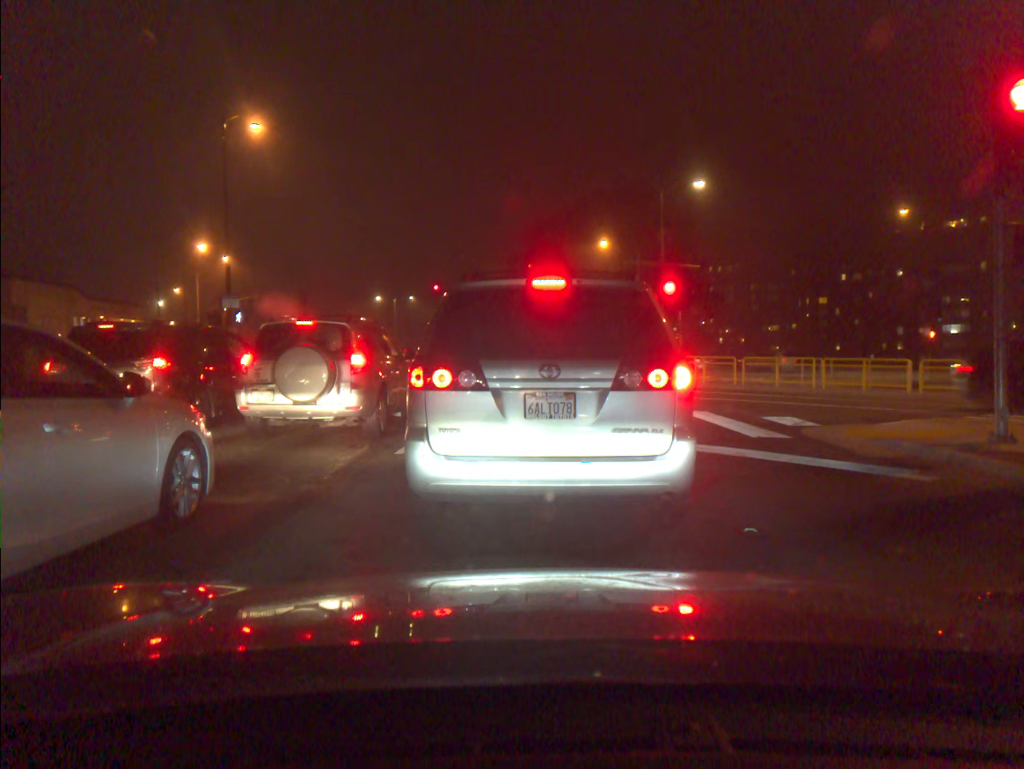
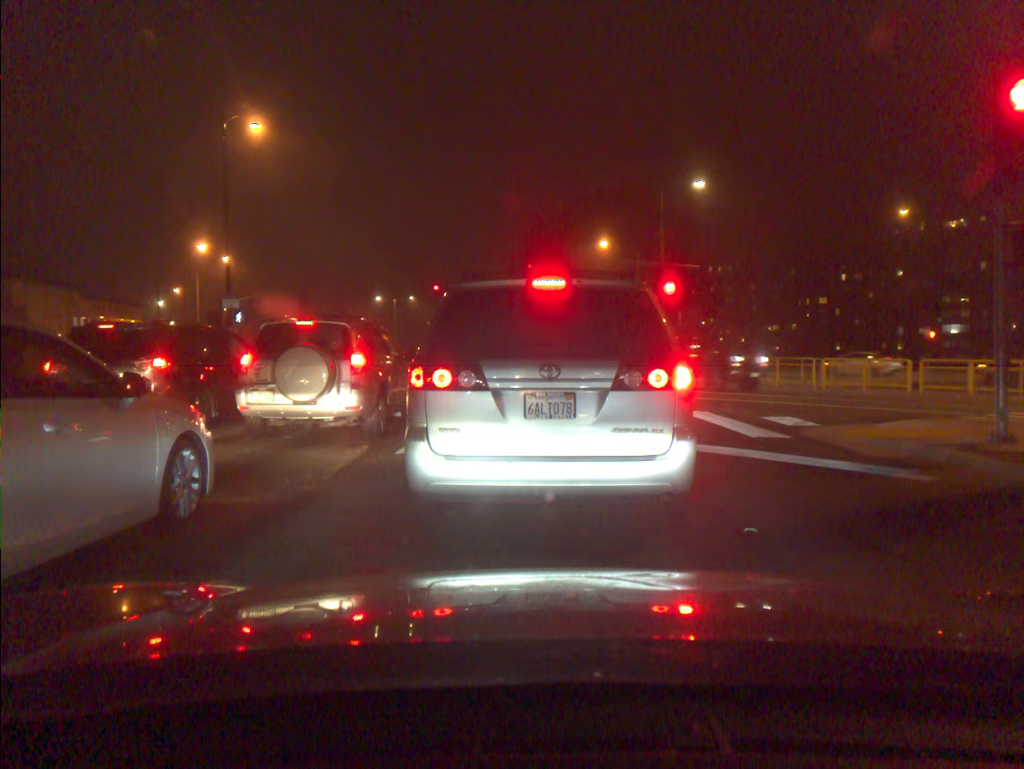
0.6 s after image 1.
(0.0, 0.0) m; 0°
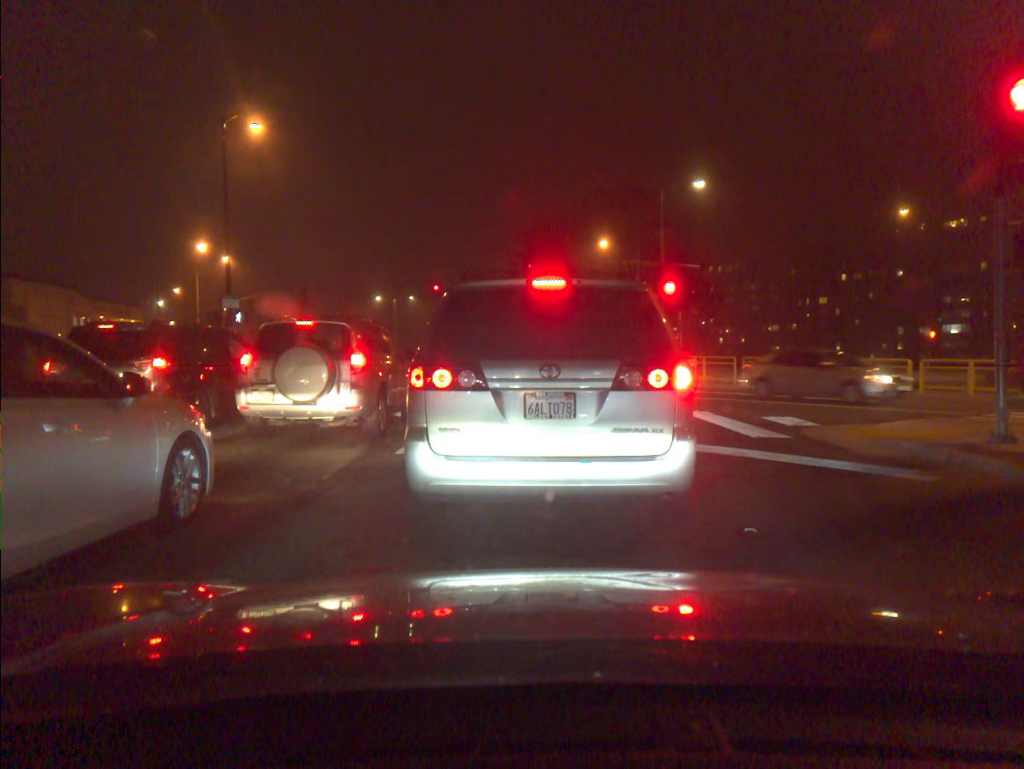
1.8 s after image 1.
(0.0, 0.0) m; 0°
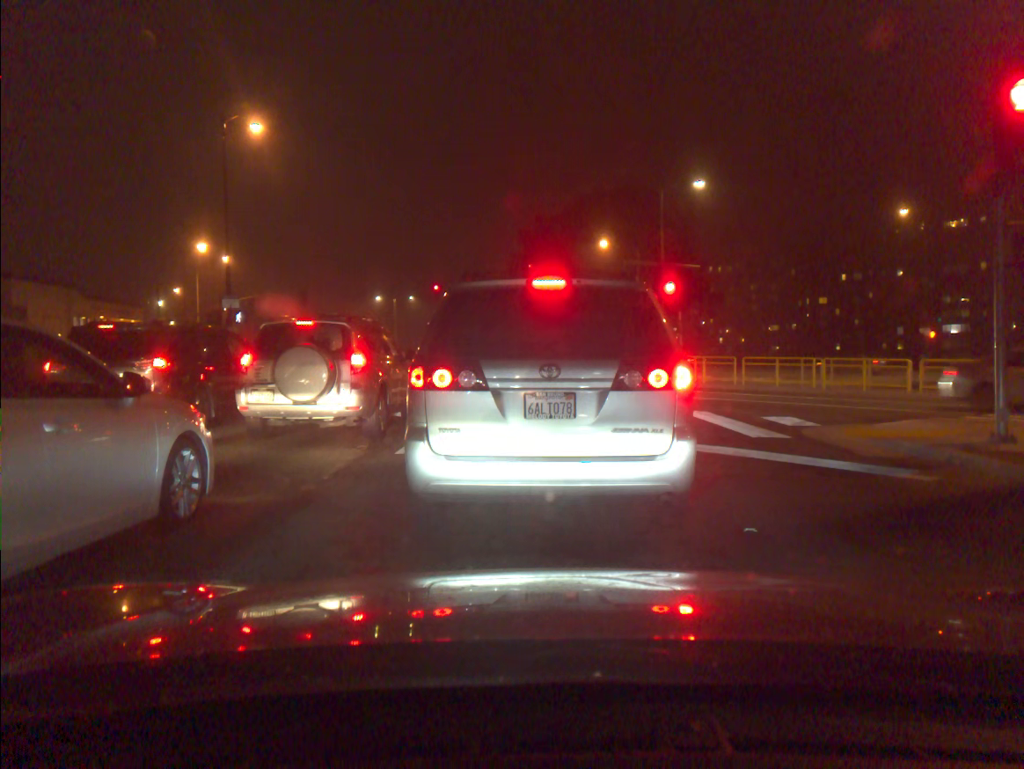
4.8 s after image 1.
(0.0, 0.0) m; 0°
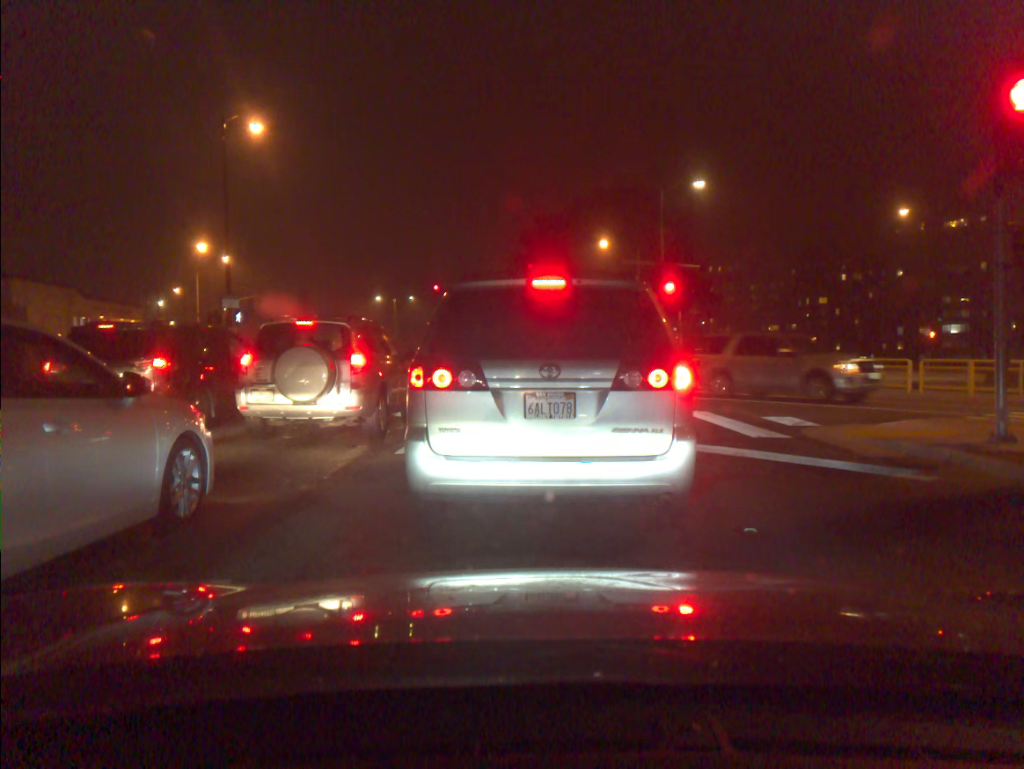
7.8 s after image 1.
(0.0, +0.1) m; 0°
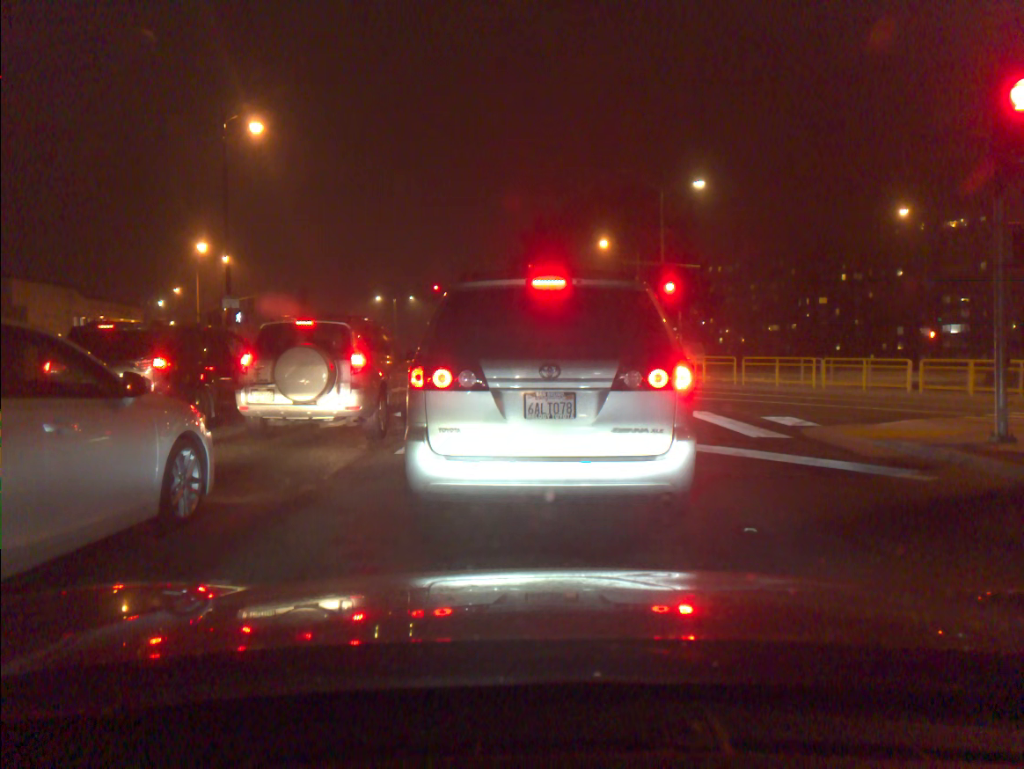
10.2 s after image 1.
(0.0, 0.0) m; 0°
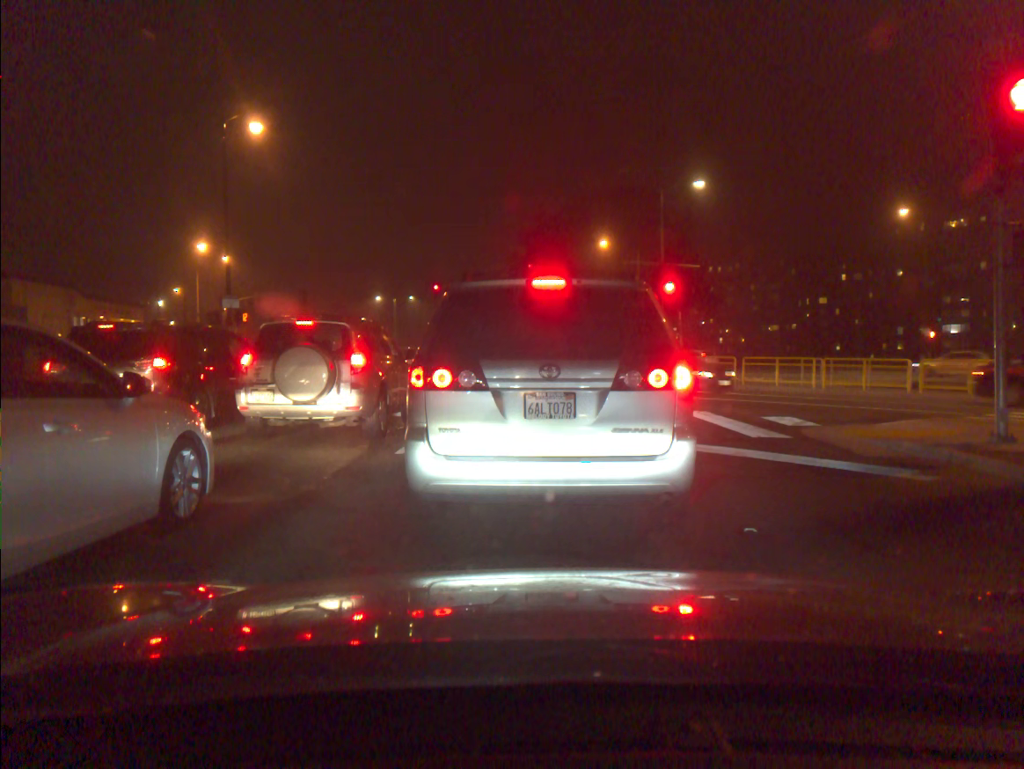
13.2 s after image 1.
(0.0, 0.0) m; 0°
